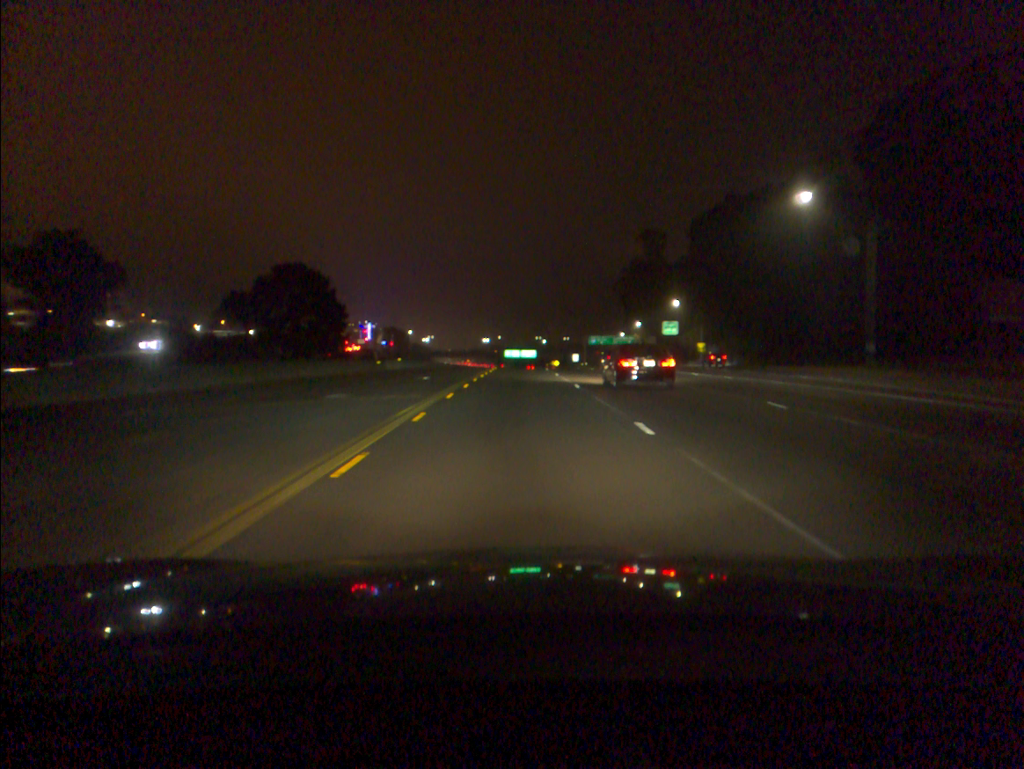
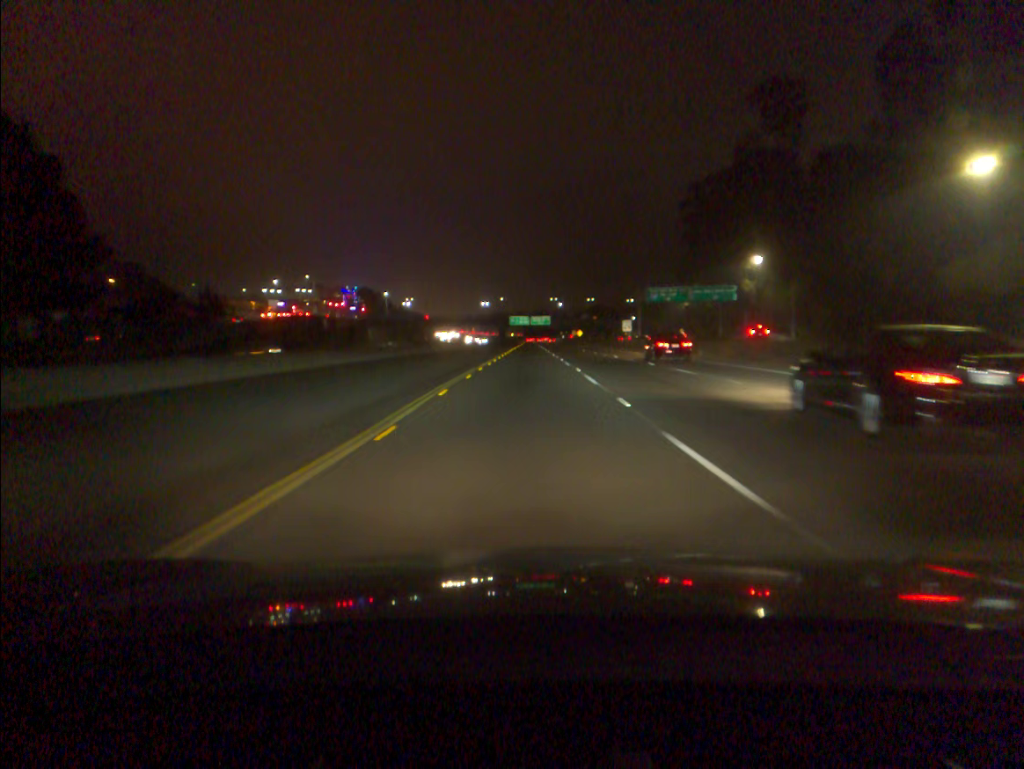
(-0.6, +84.4) m; -1°
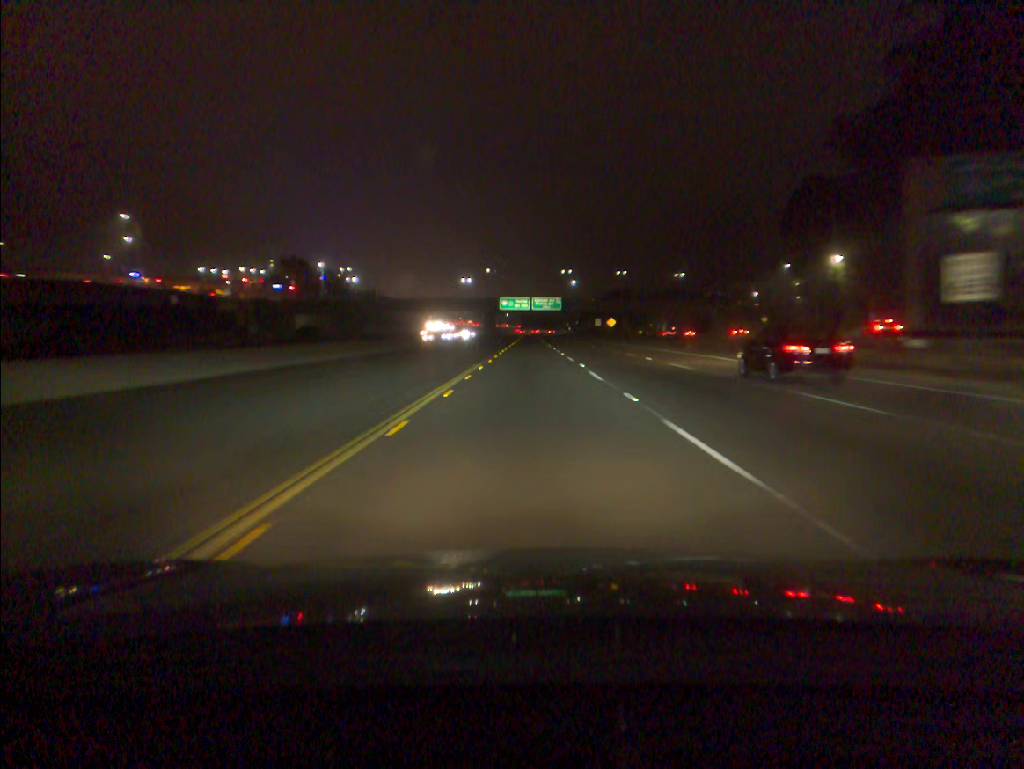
(+0.1, +88.1) m; 0°
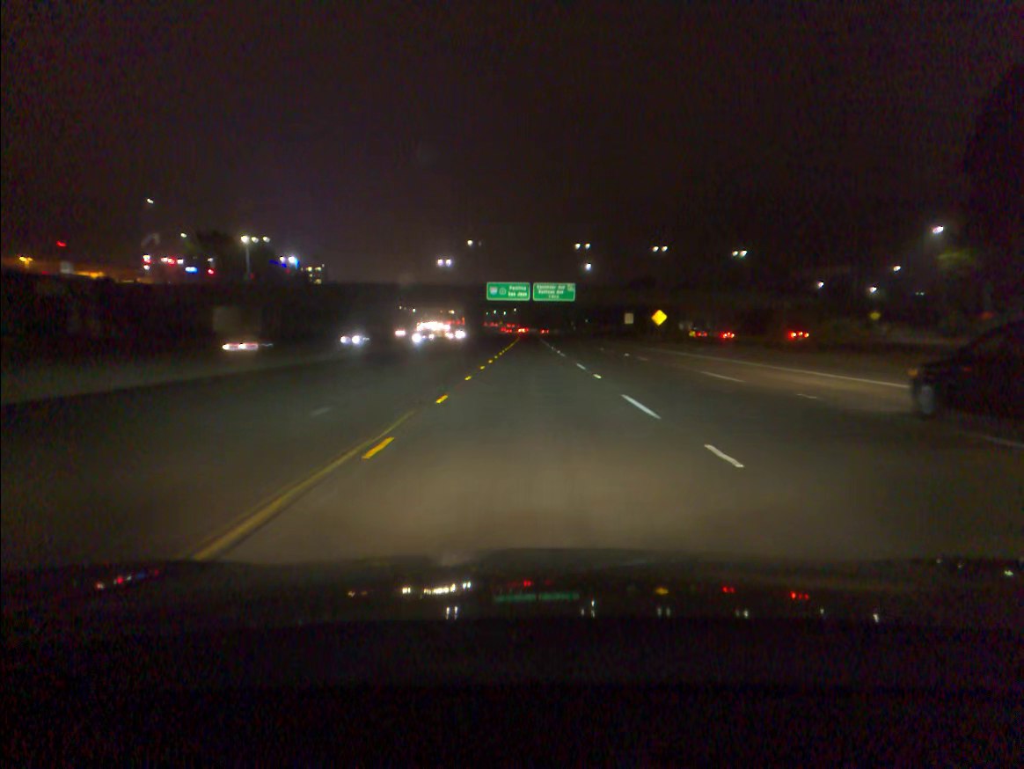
(0.0, +53.1) m; 0°
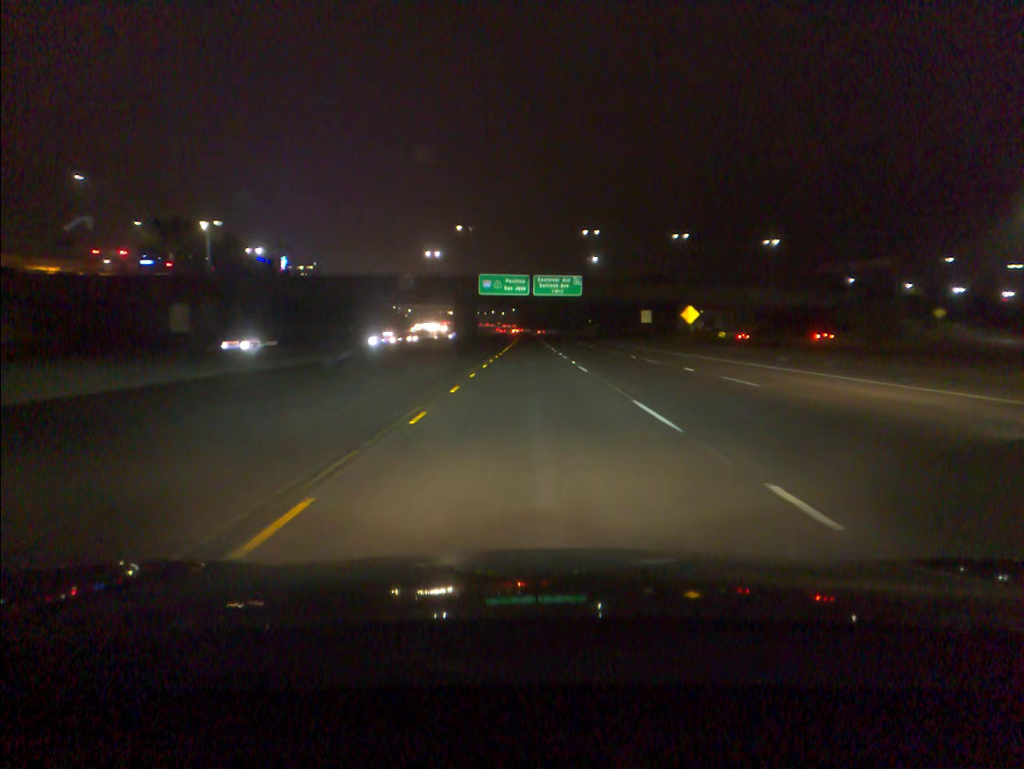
(0.0, +17.6) m; 0°
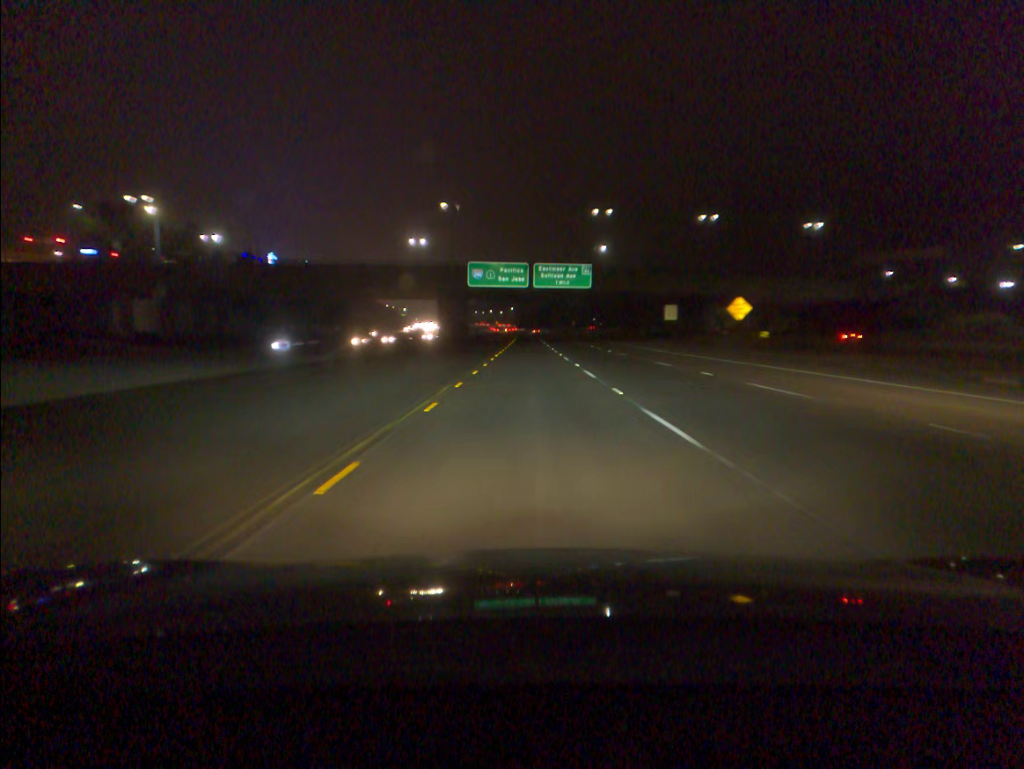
(0.0, +17.5) m; 0°
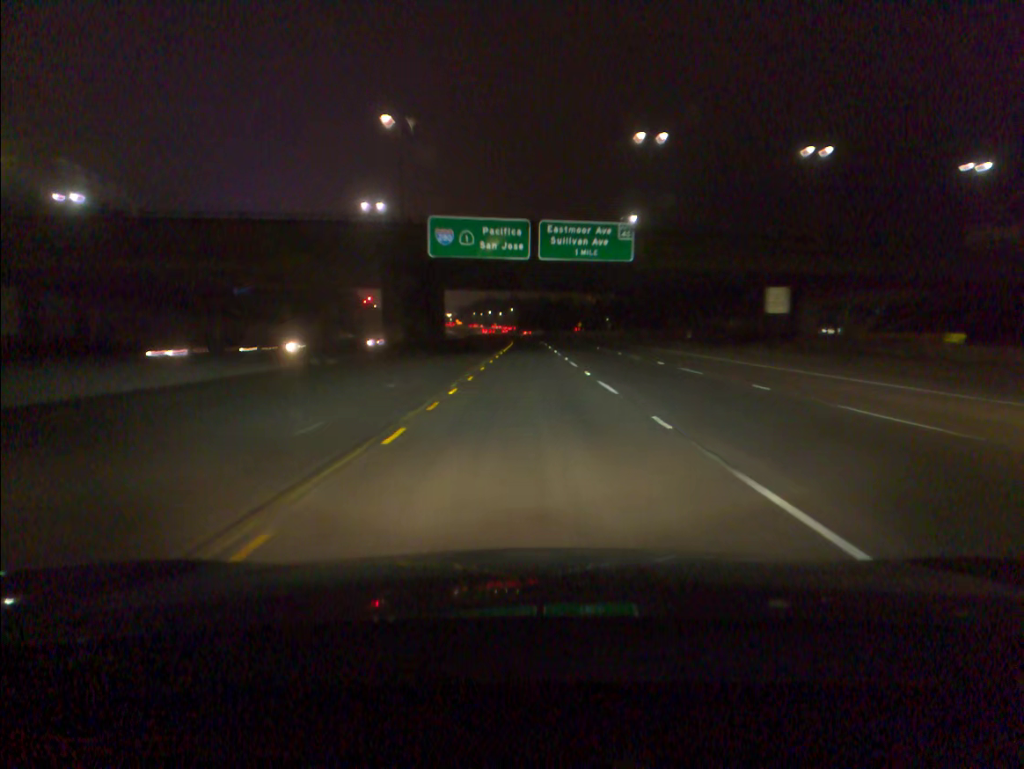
(0.0, +35.0) m; 0°
